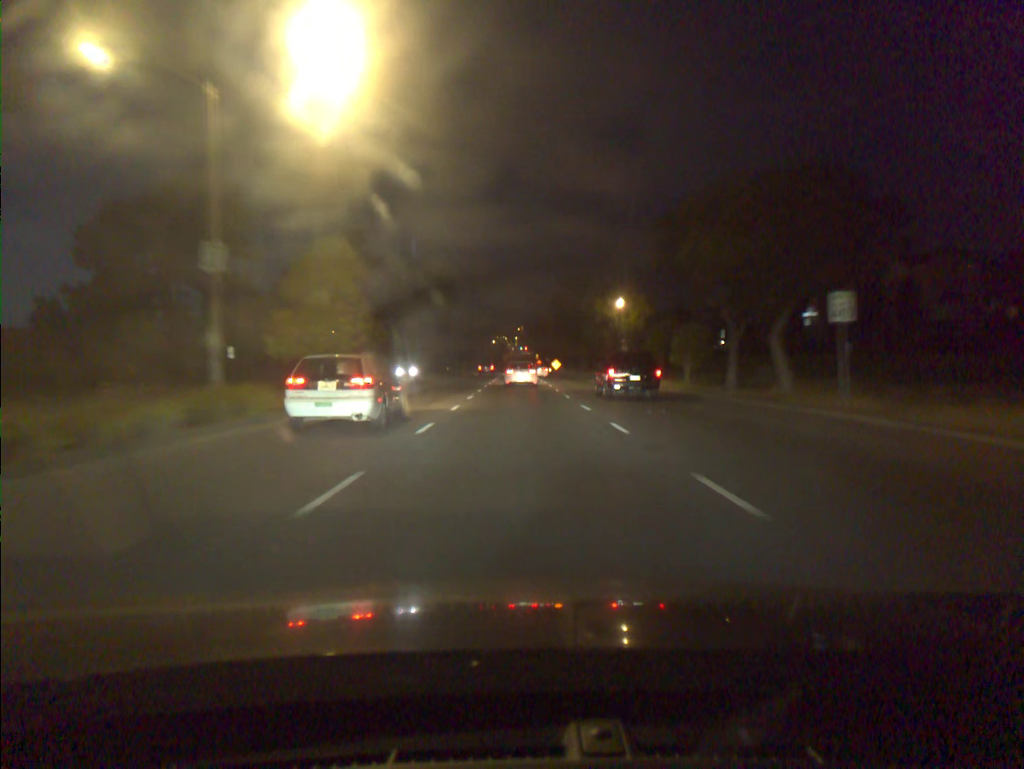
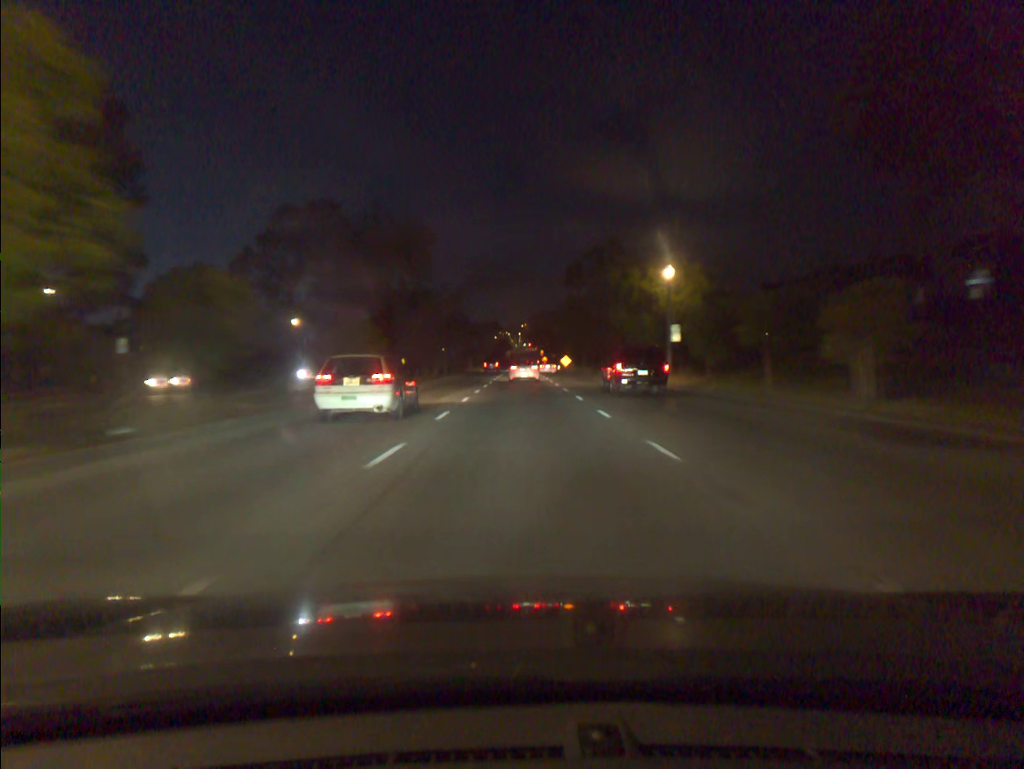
(0.0, +19.0) m; 0°
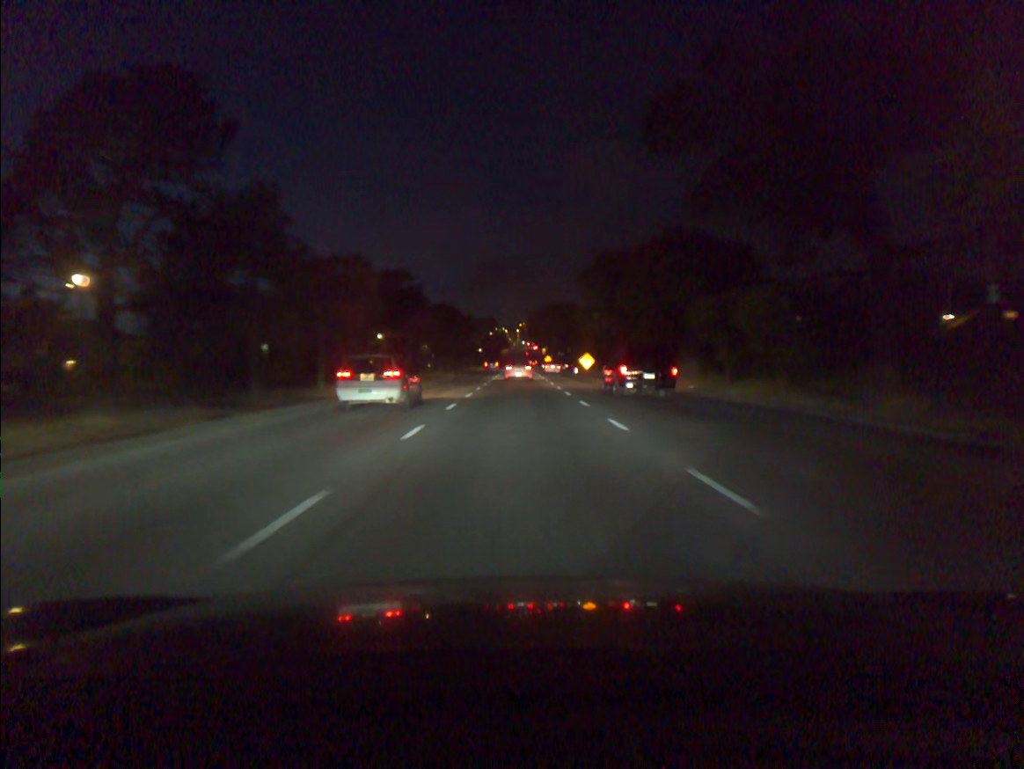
(0.0, +40.3) m; 0°
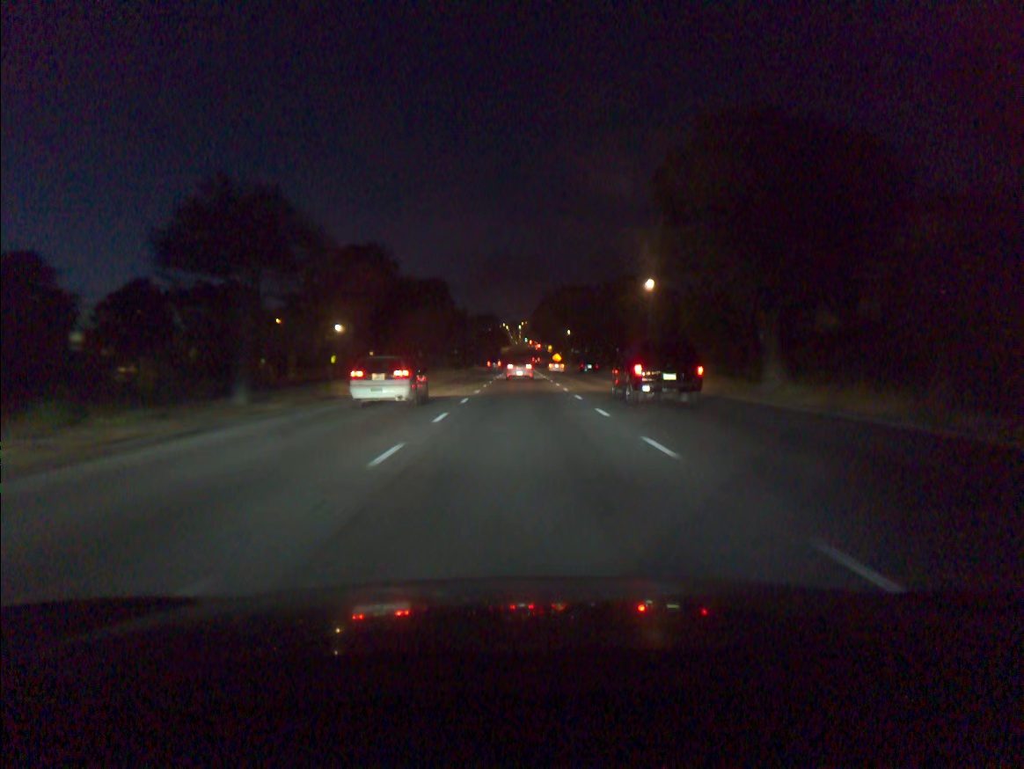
(-0.1, +32.2) m; 0°
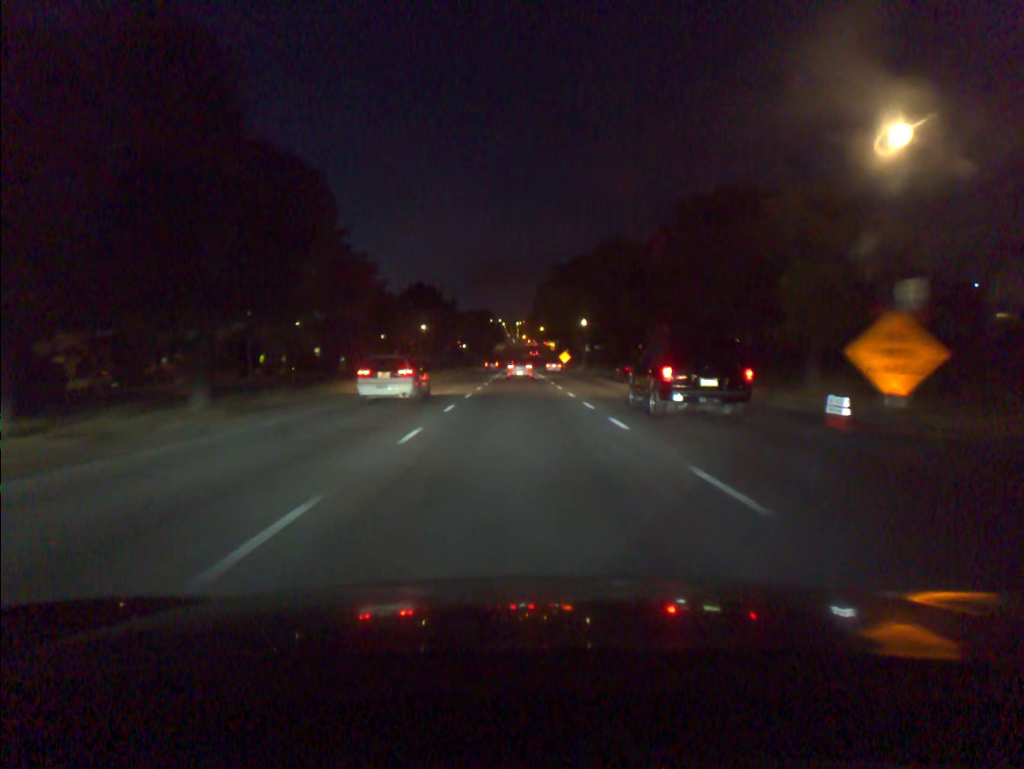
(+0.1, +33.2) m; 0°
